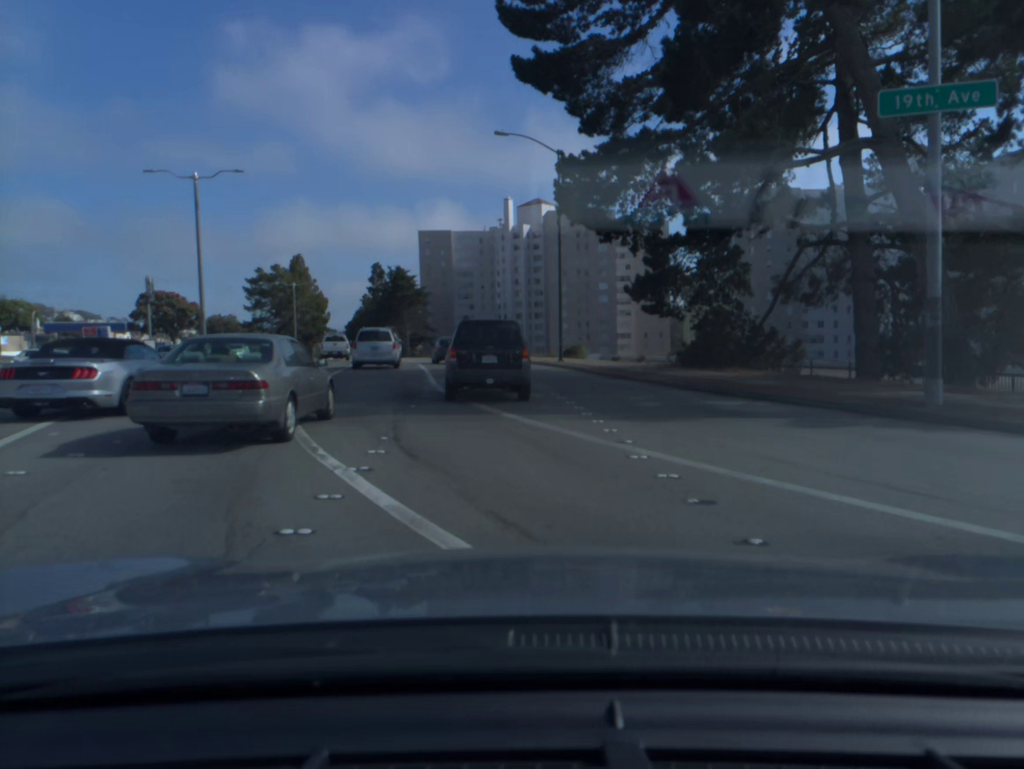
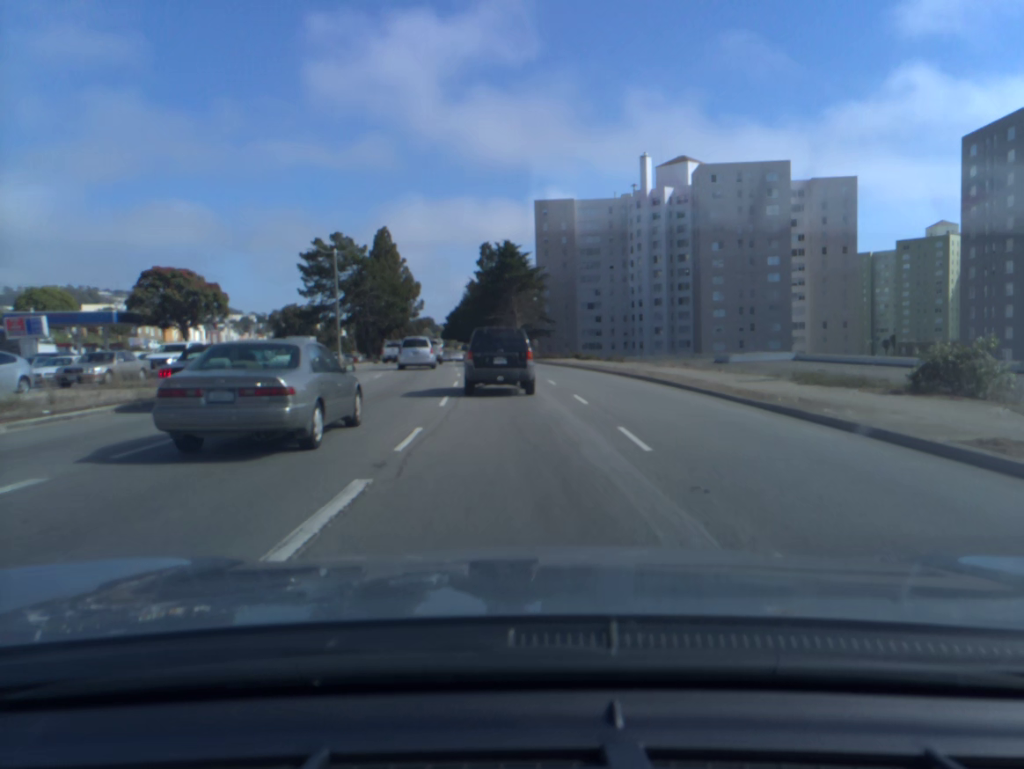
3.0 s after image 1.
(-3.0, +35.8) m; -9°
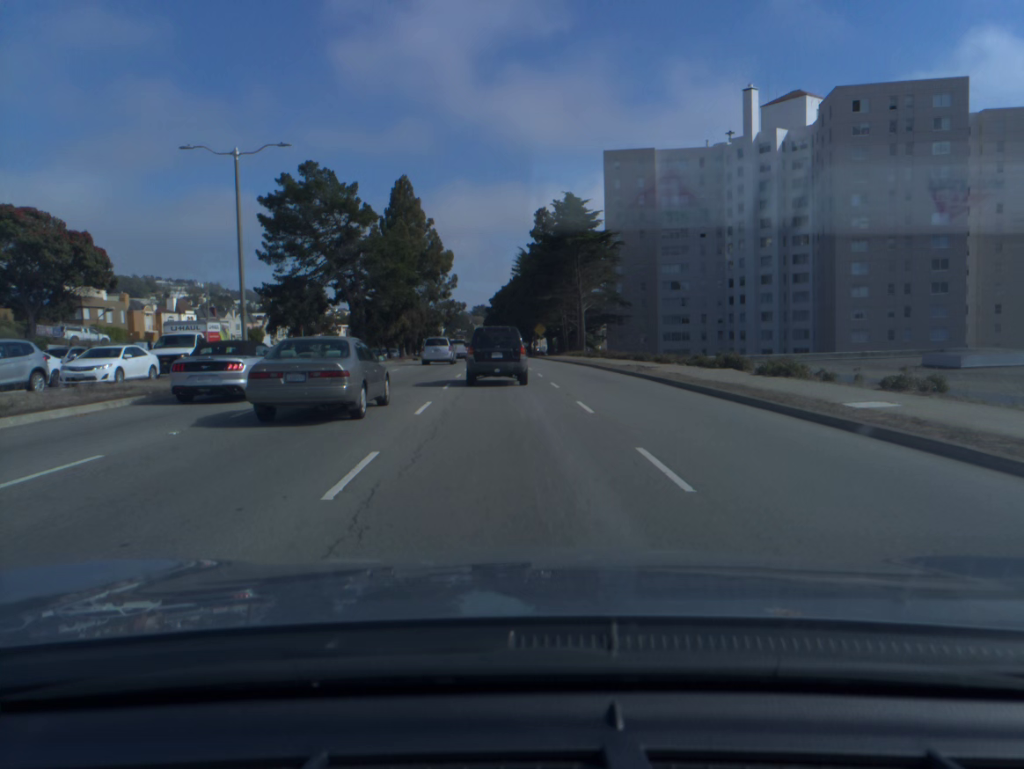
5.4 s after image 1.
(-1.2, +32.3) m; -4°
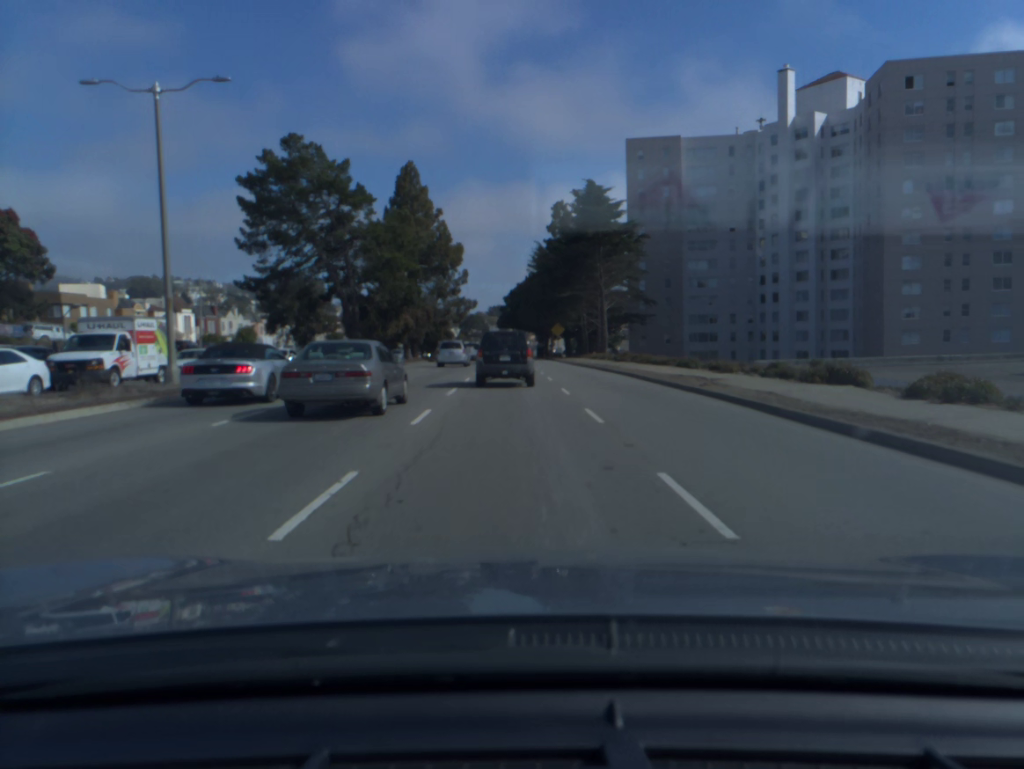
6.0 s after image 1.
(-0.1, +8.6) m; -1°
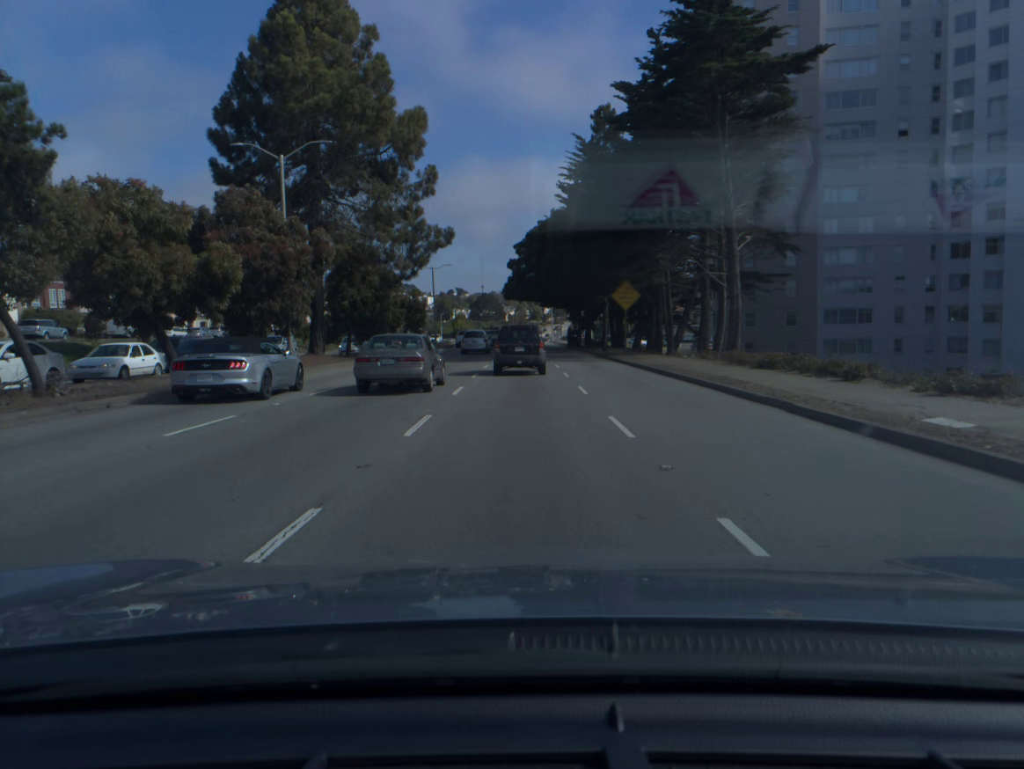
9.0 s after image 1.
(-0.8, +46.6) m; -1°
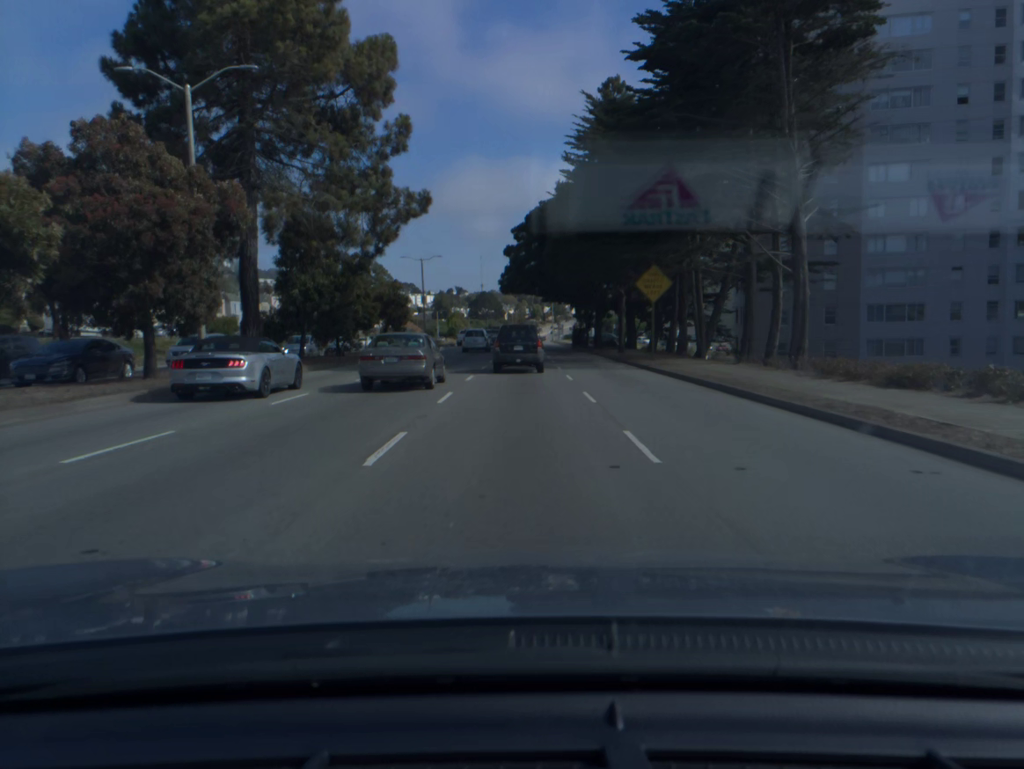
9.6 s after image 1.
(0.0, +9.9) m; 0°
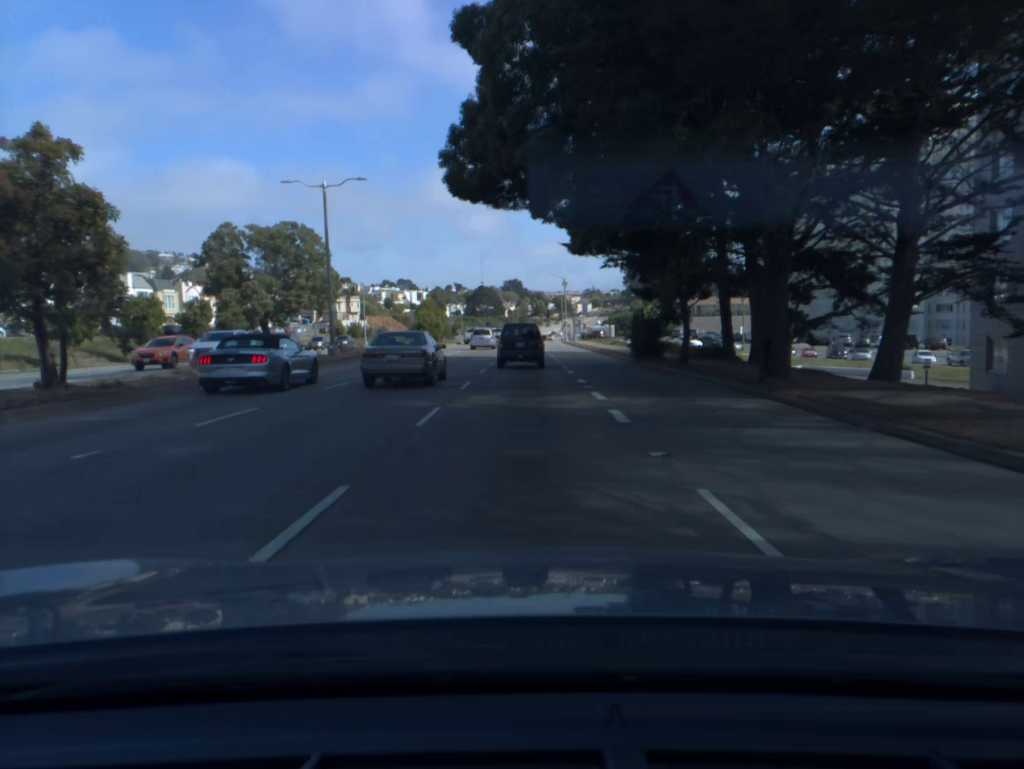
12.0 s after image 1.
(-0.2, +41.1) m; 0°
